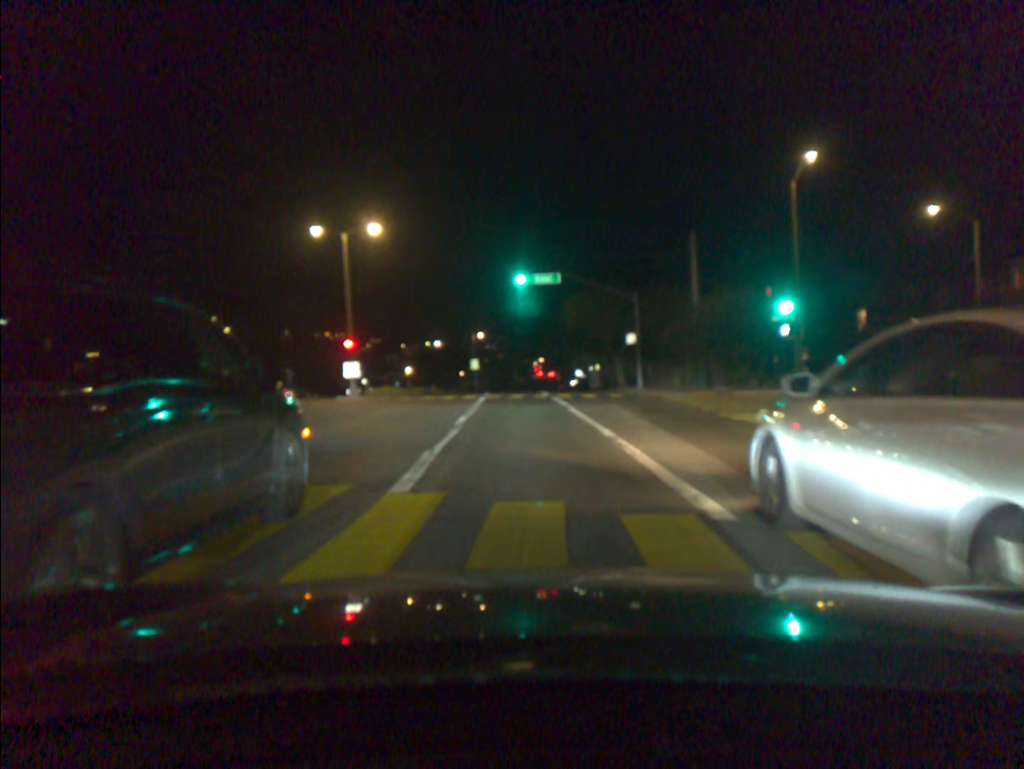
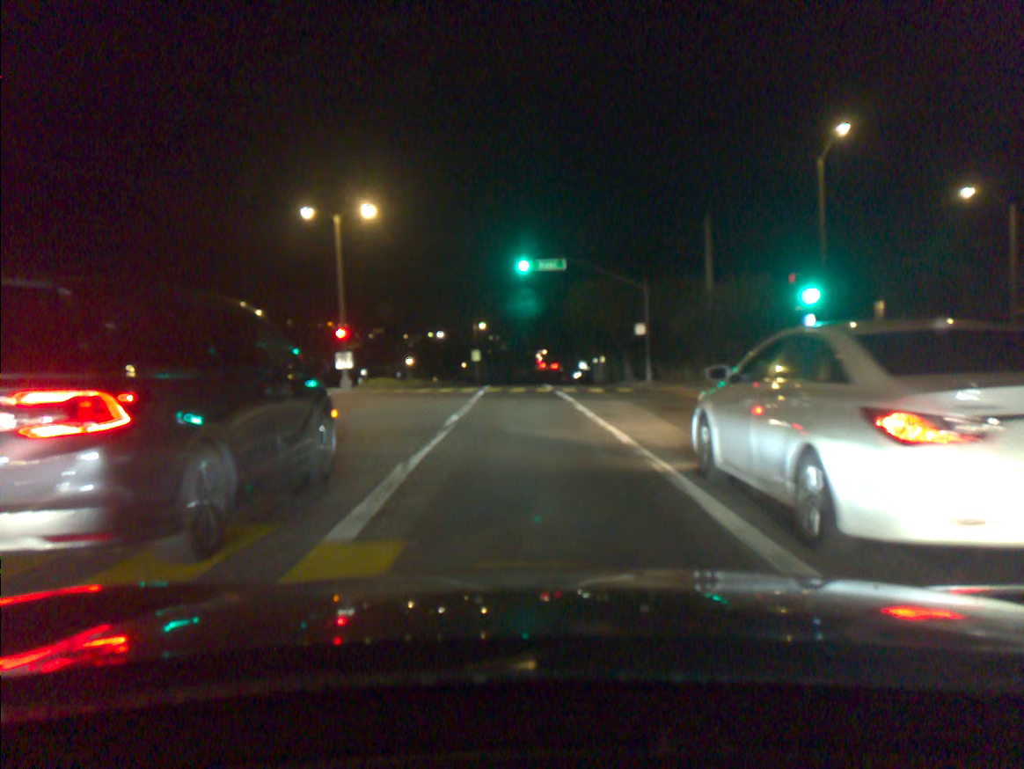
(0.0, +2.4) m; 0°
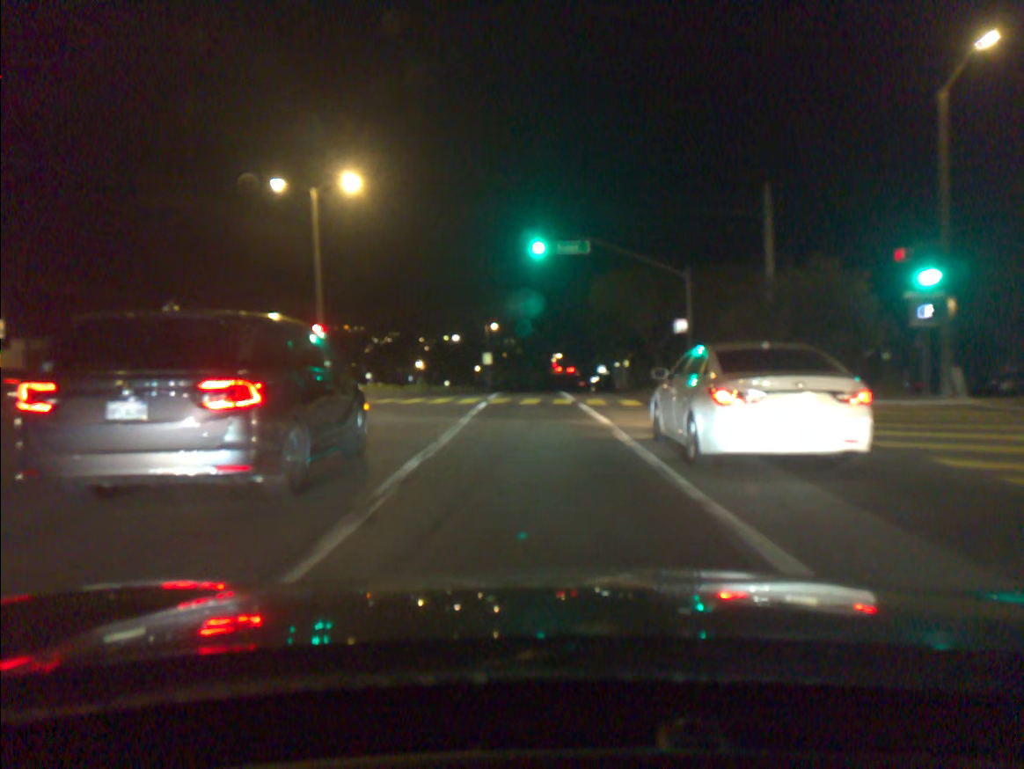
(-0.1, +7.2) m; -2°
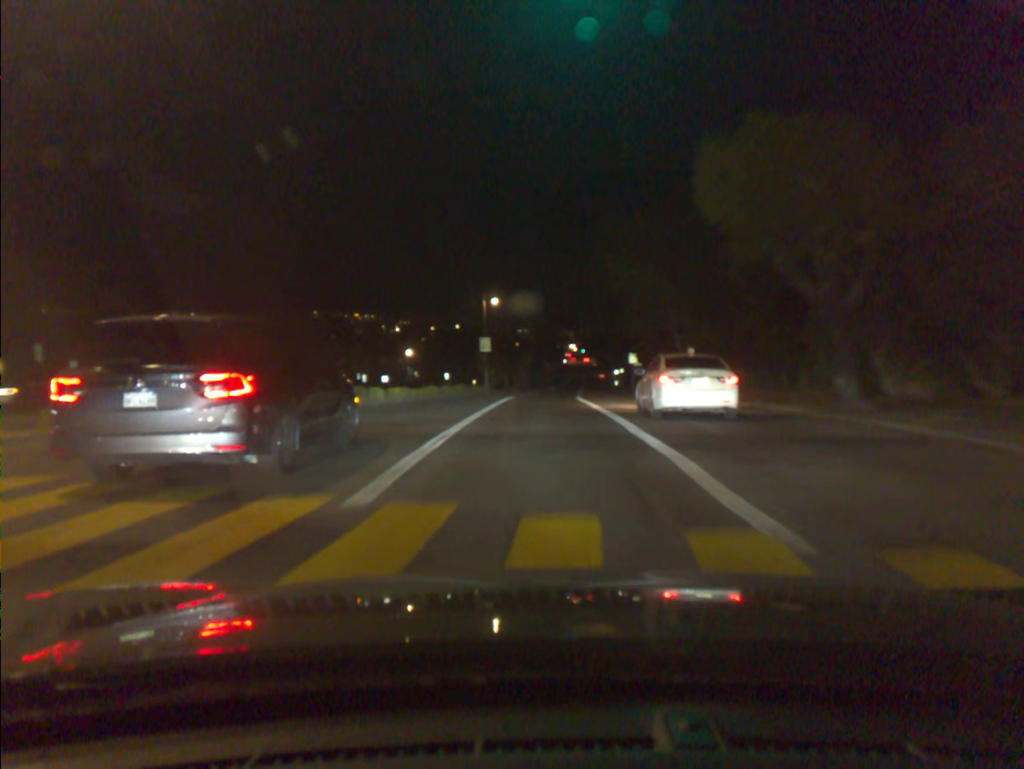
(-0.1, +23.4) m; -1°
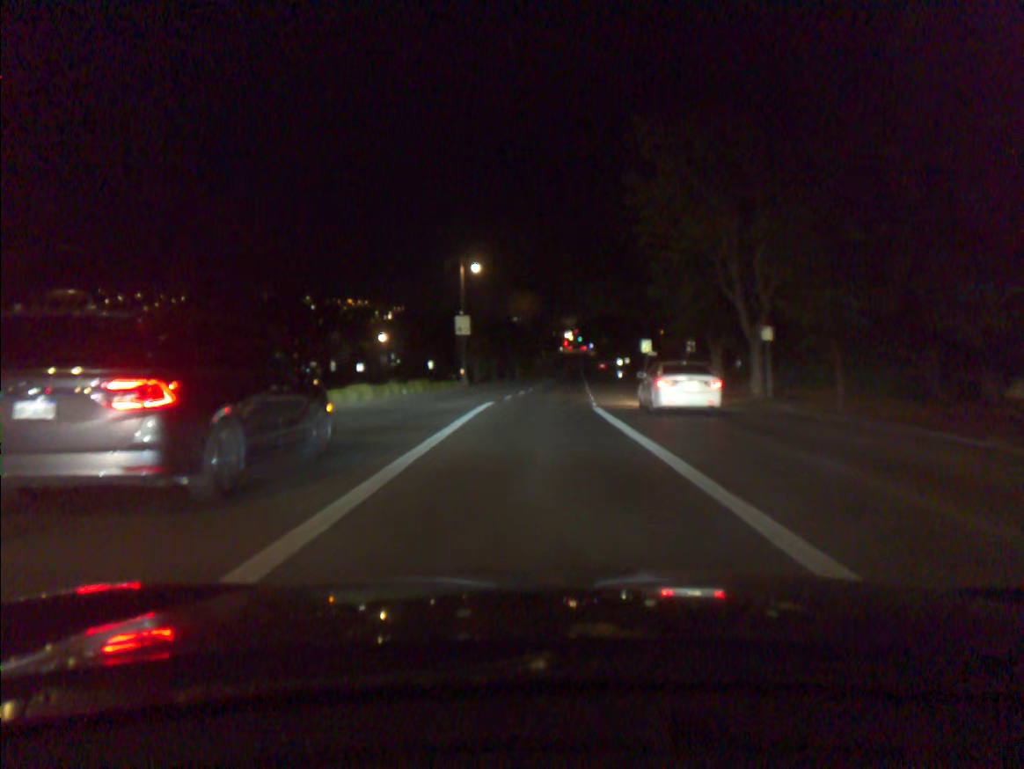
(0.0, +15.9) m; 0°
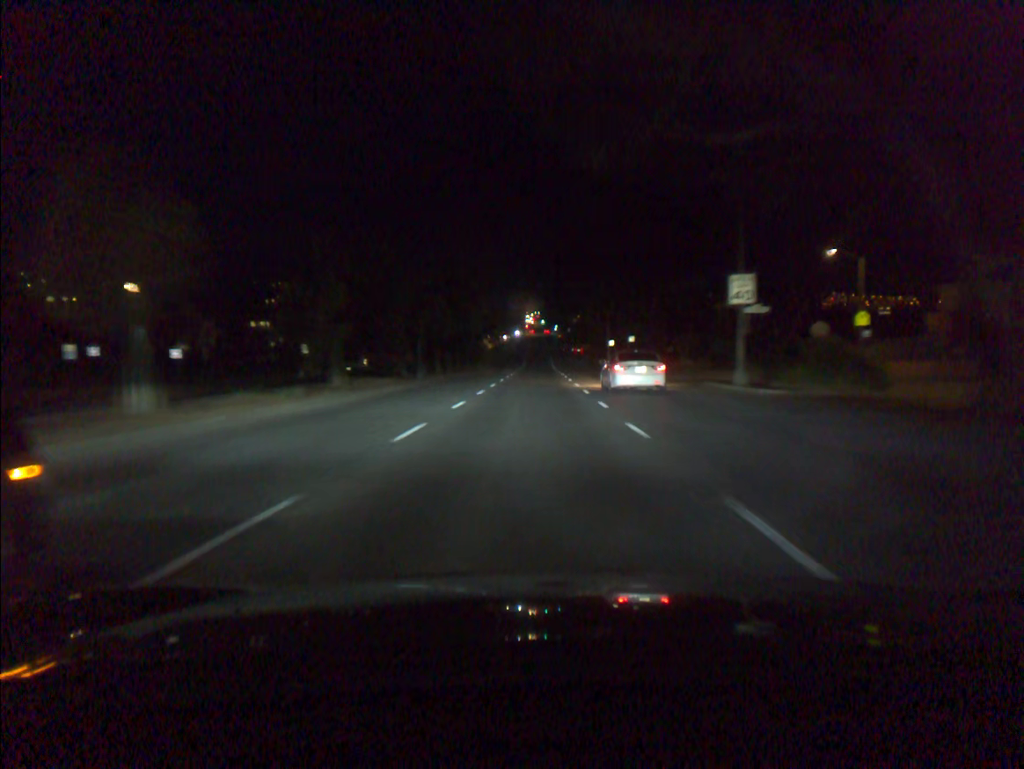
(+1.6, +51.0) m; +3°
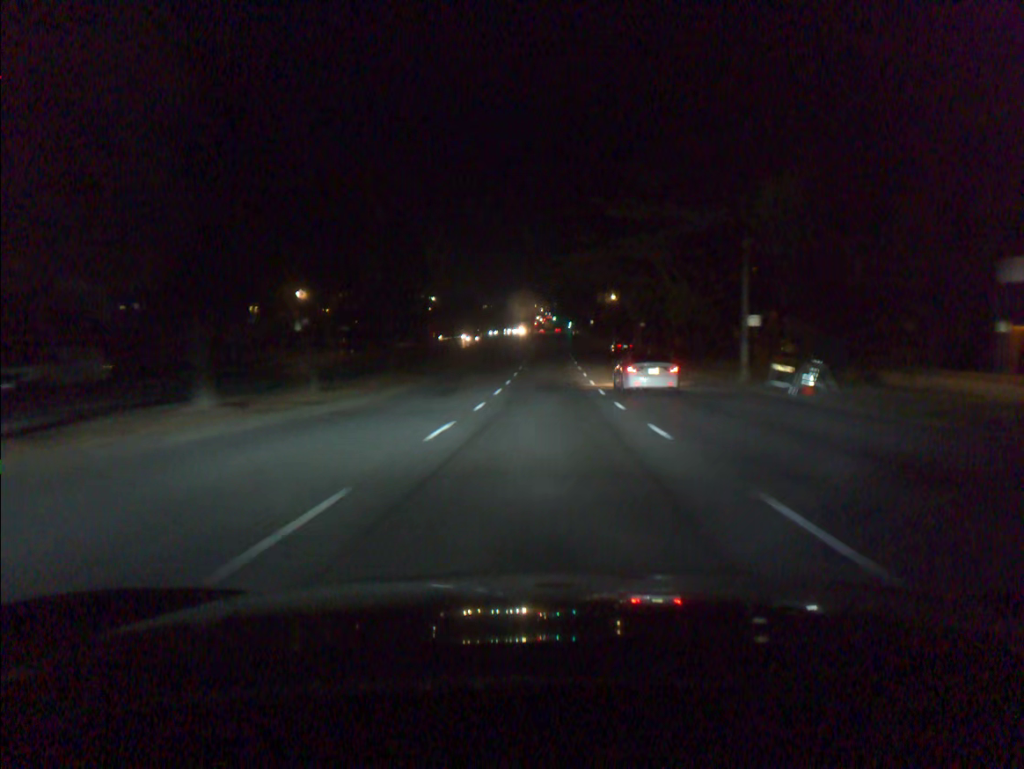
(-0.2, +58.5) m; -1°
